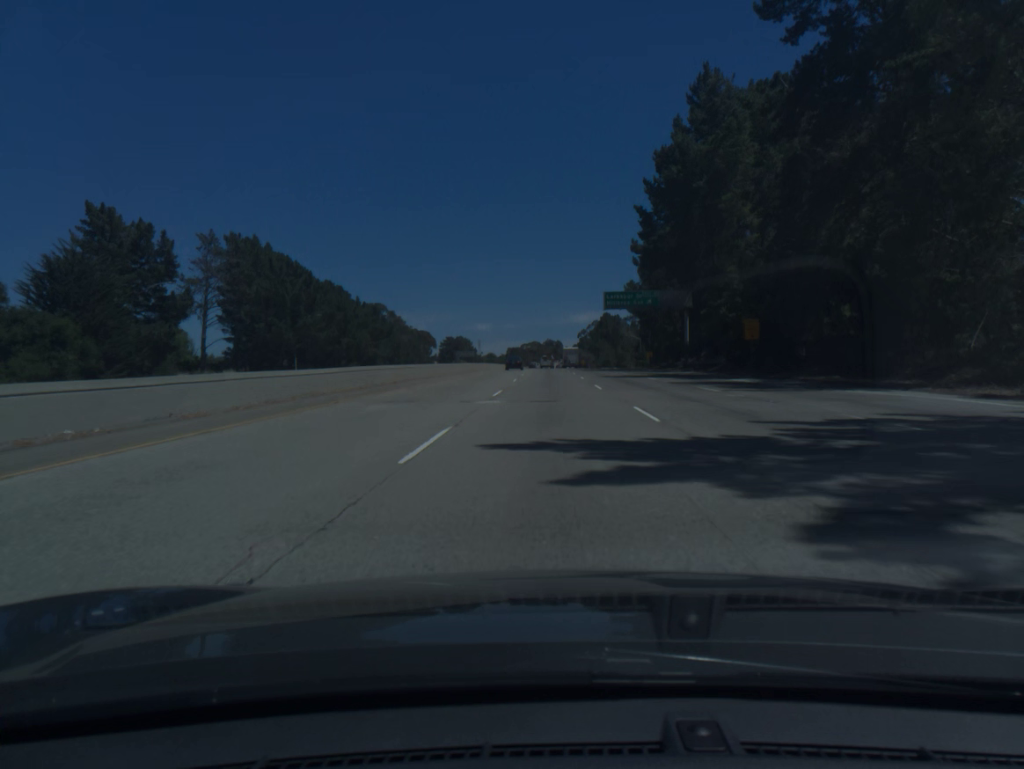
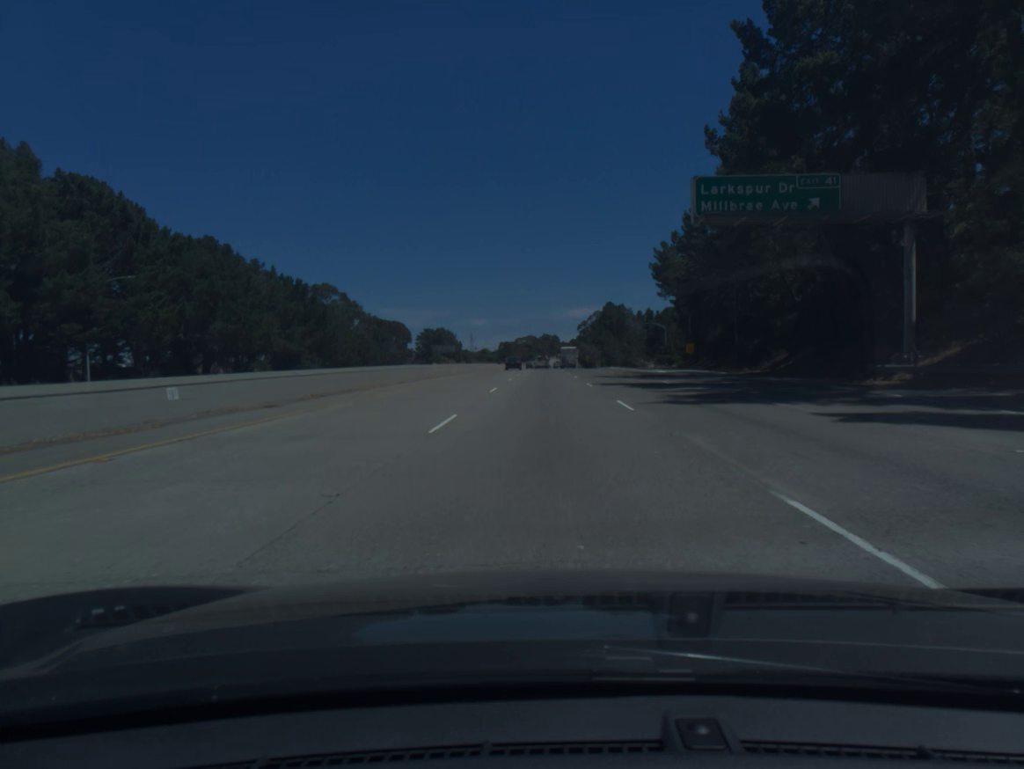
(+0.2, +55.0) m; 0°
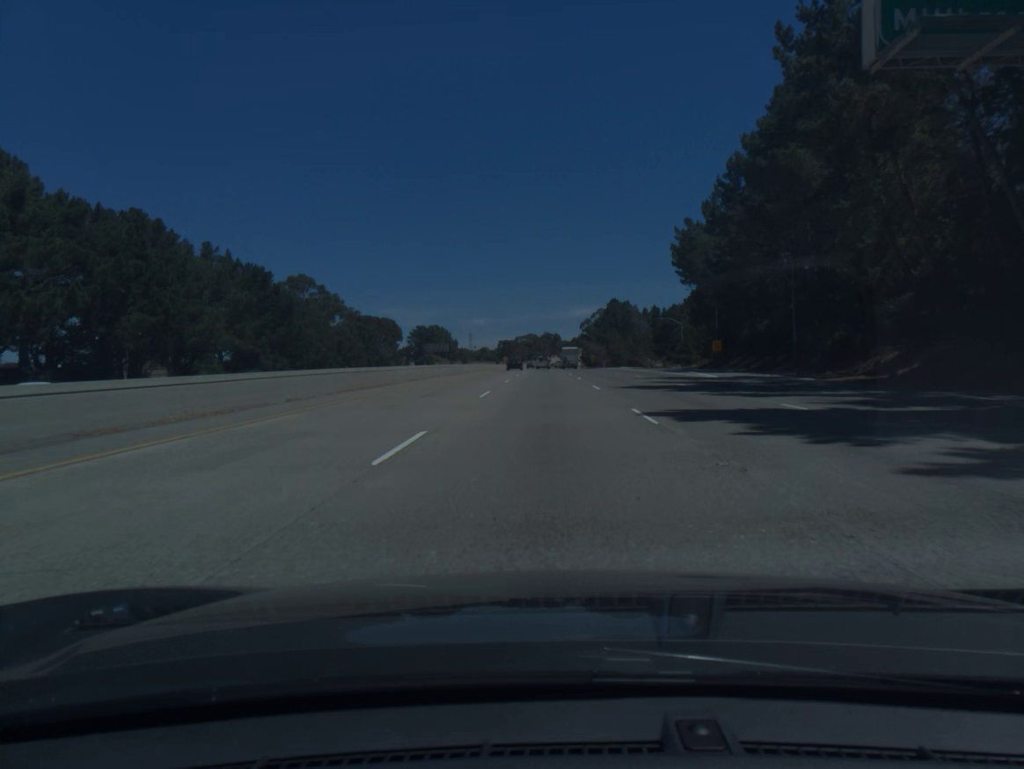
(0.0, +18.3) m; 0°
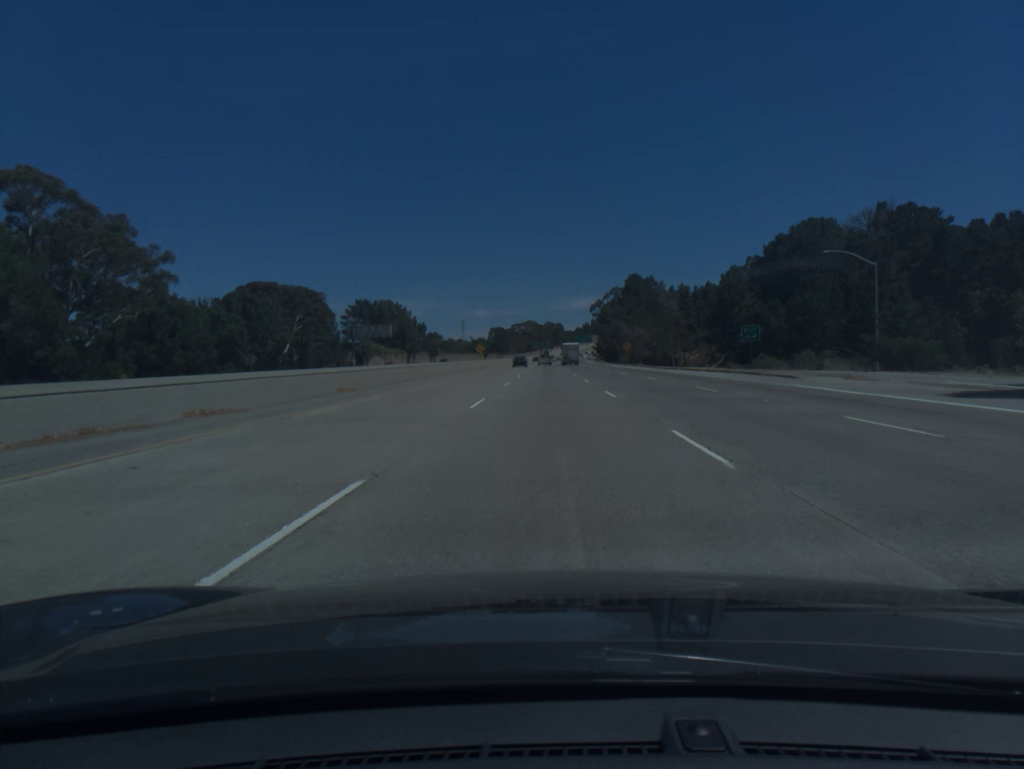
(-0.2, +92.1) m; 0°
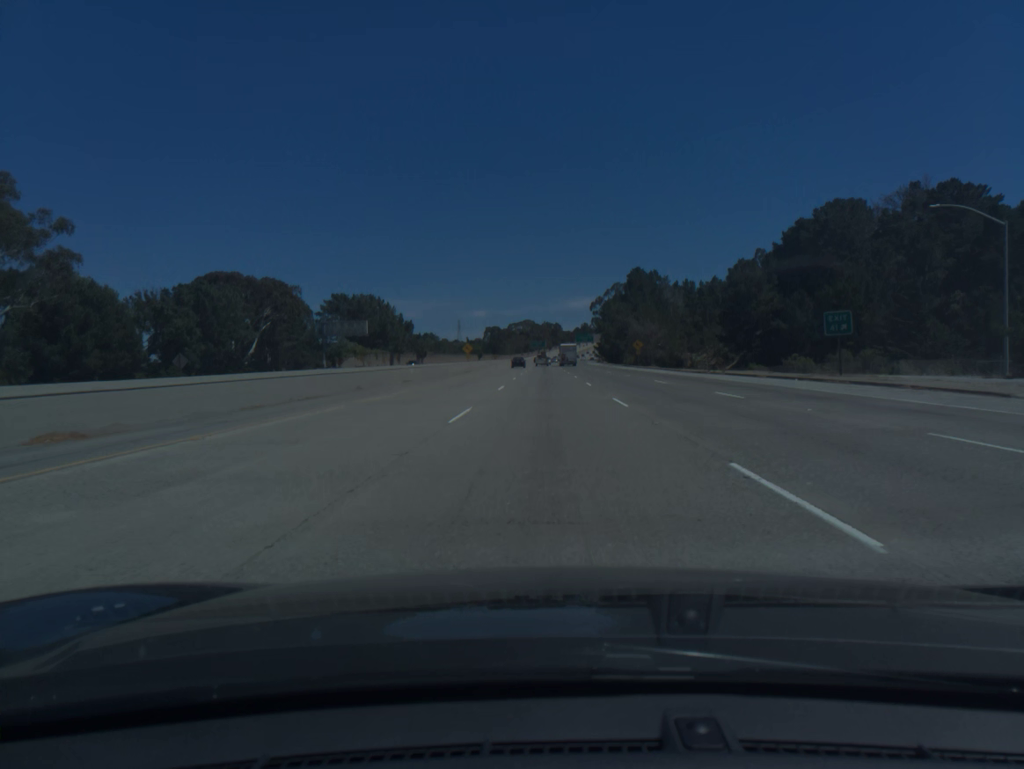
(0.0, +18.5) m; 0°
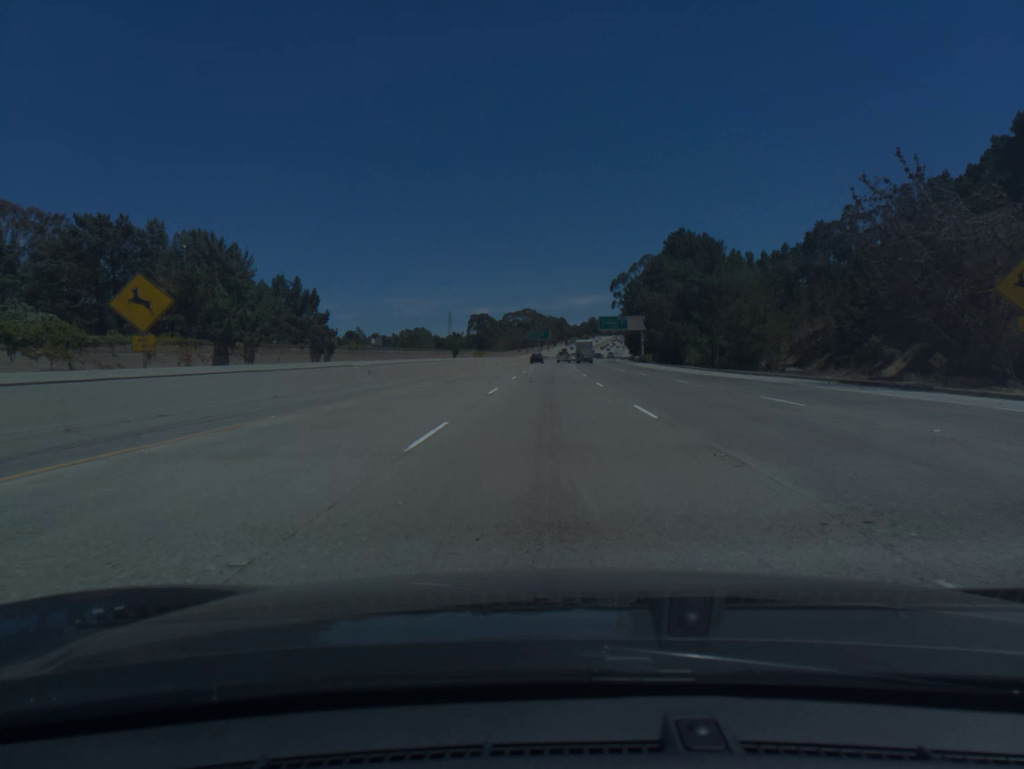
(0.0, +92.5) m; 0°
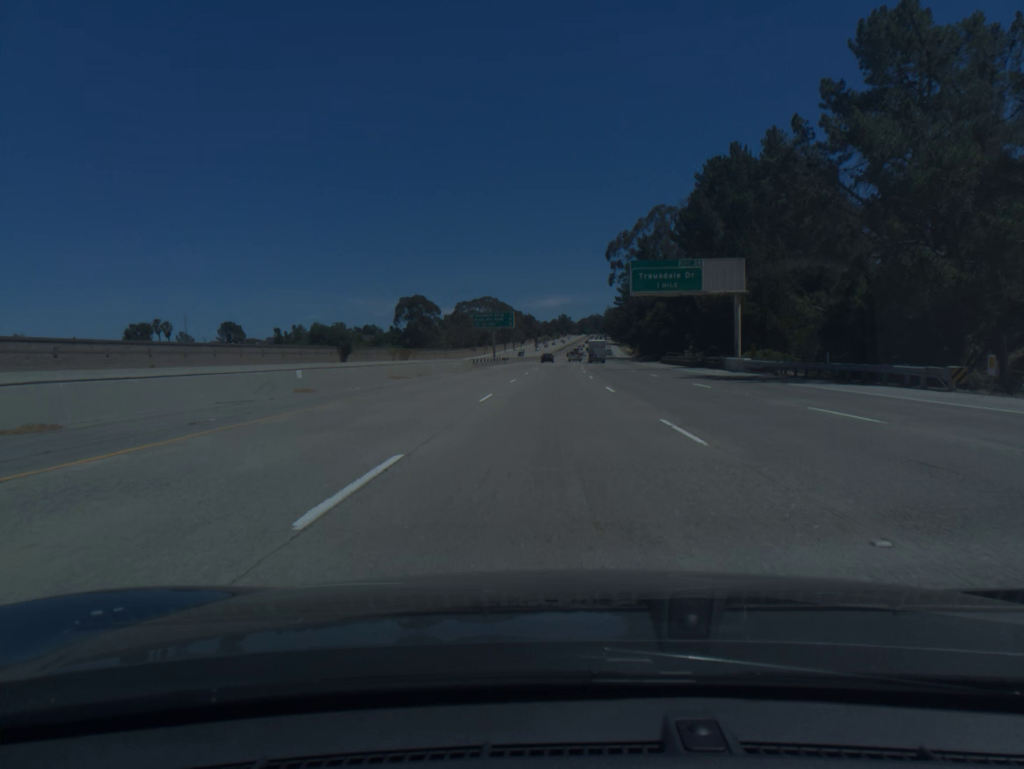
(+1.1, +91.6) m; +2°
